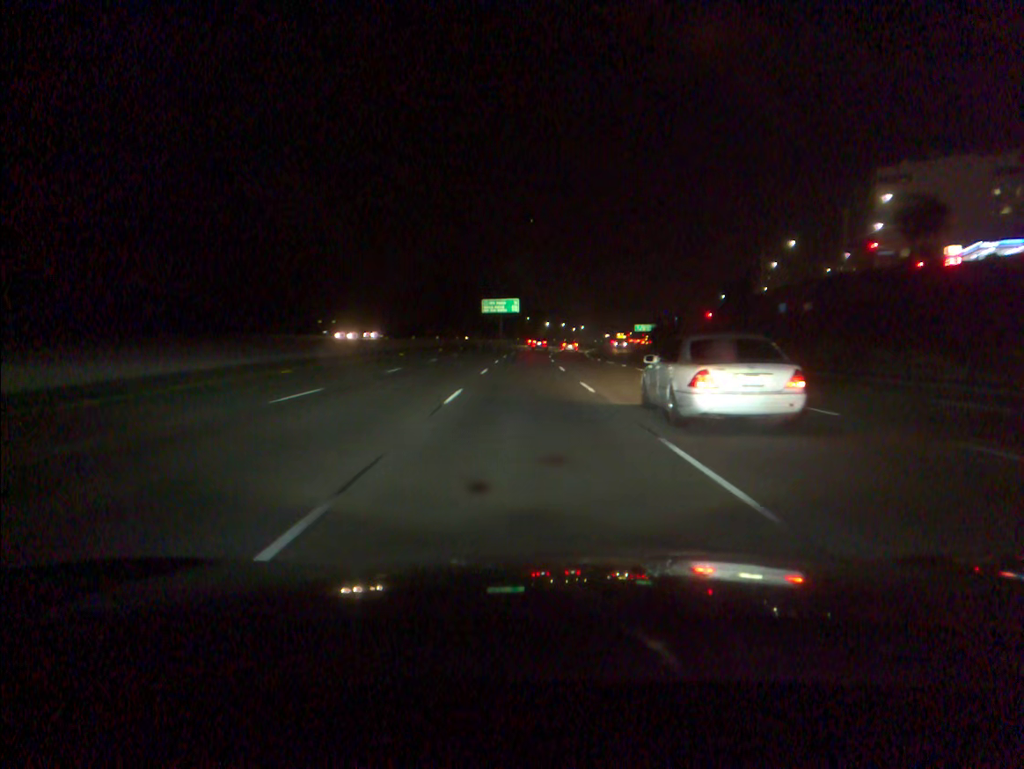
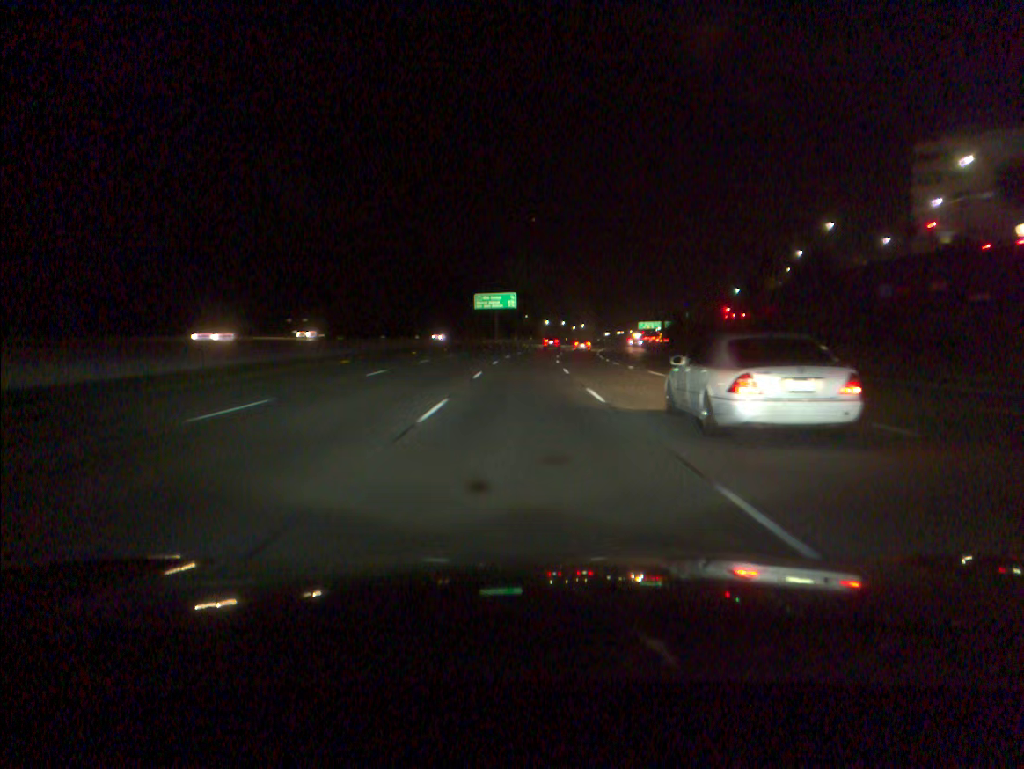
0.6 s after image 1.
(0.0, +17.9) m; 0°
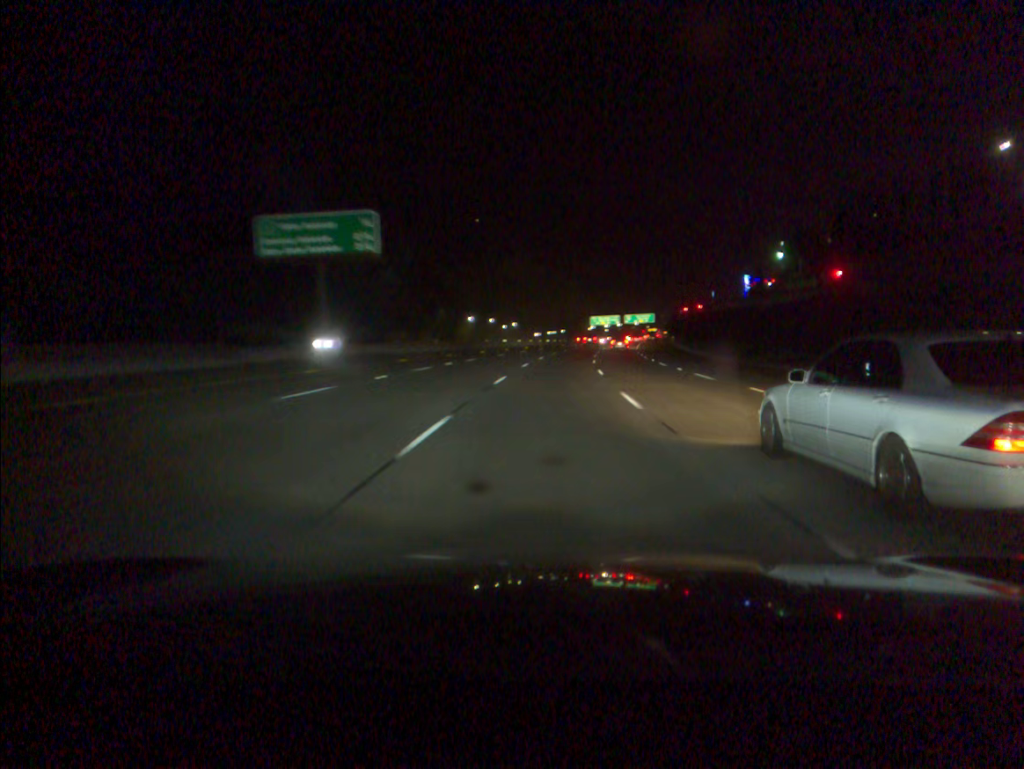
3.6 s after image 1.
(+2.4, +89.0) m; +5°
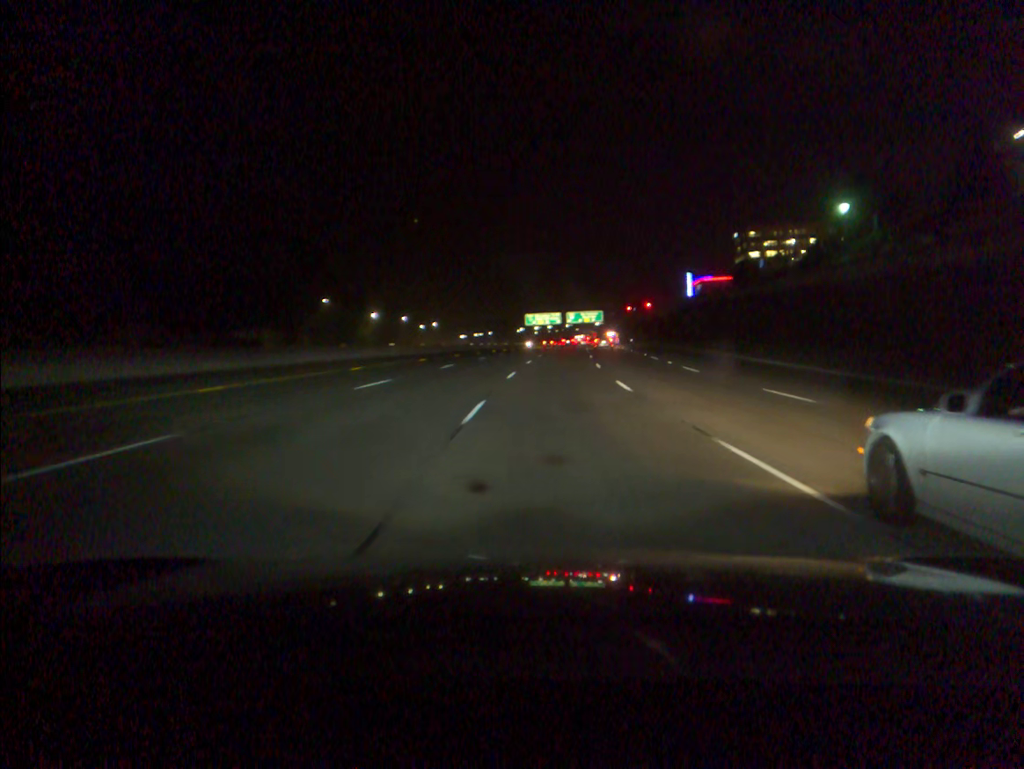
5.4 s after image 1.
(+2.2, +53.3) m; +5°
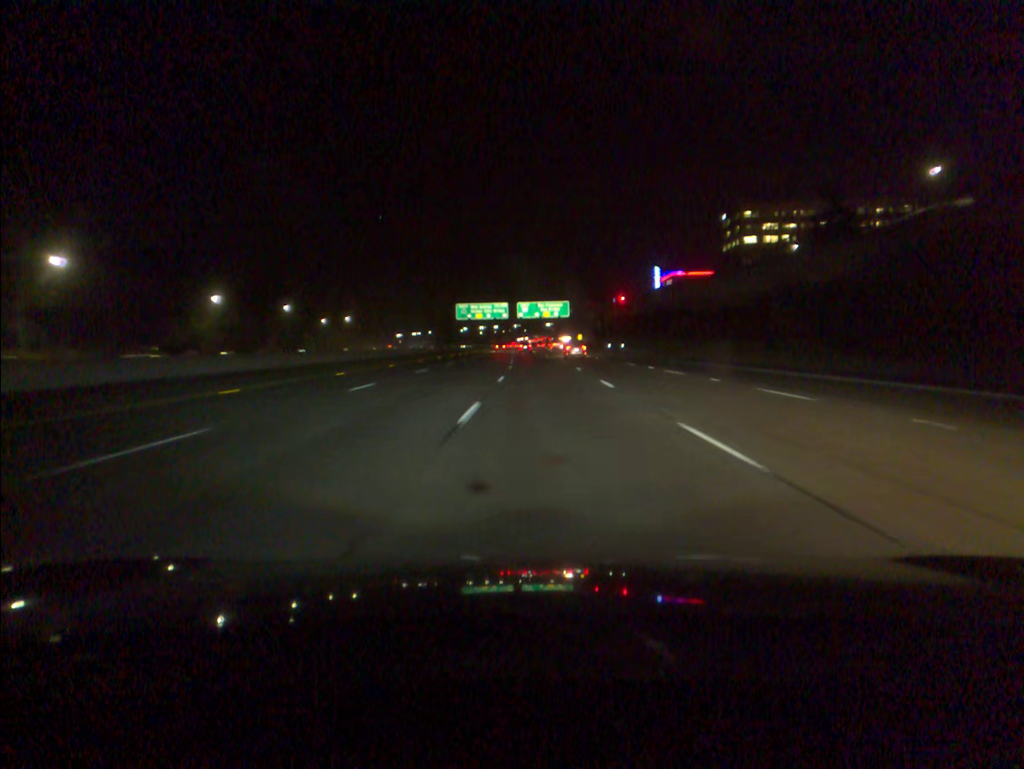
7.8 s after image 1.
(+3.4, +71.0) m; +4°
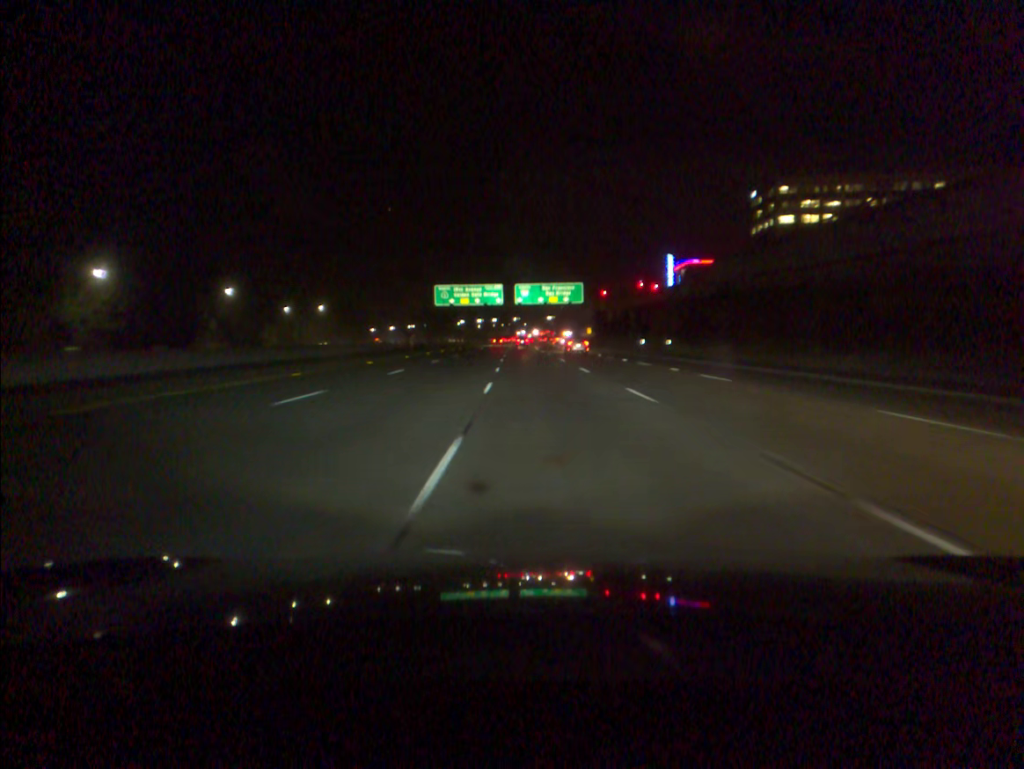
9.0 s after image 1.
(+0.1, +35.5) m; 0°
